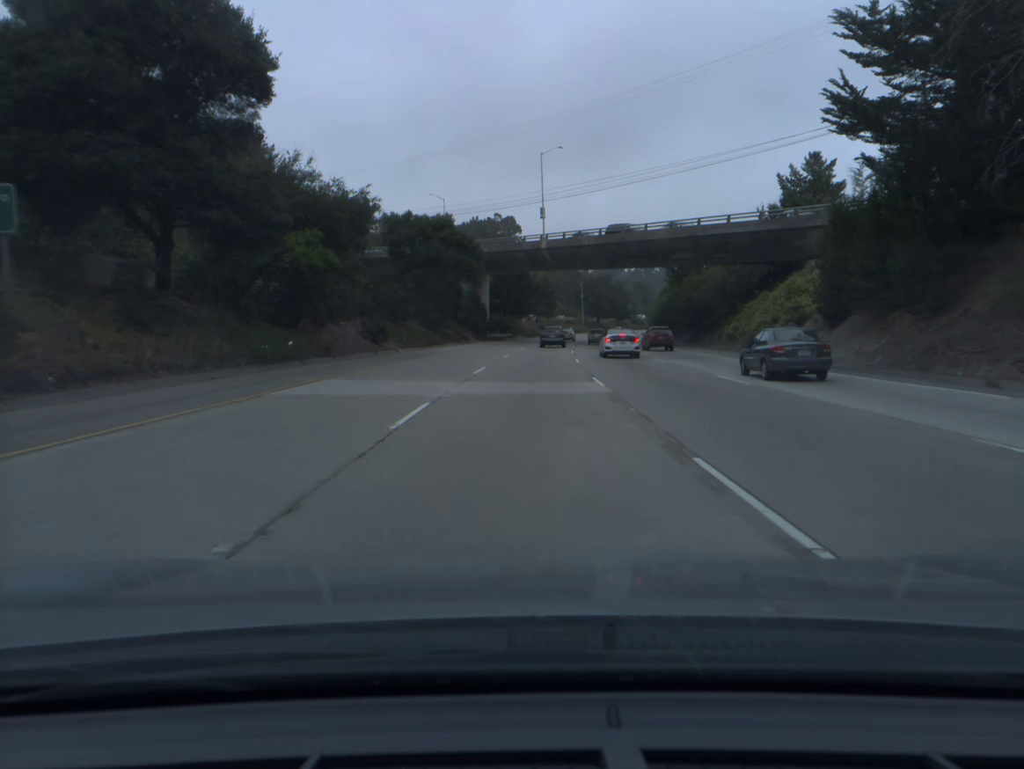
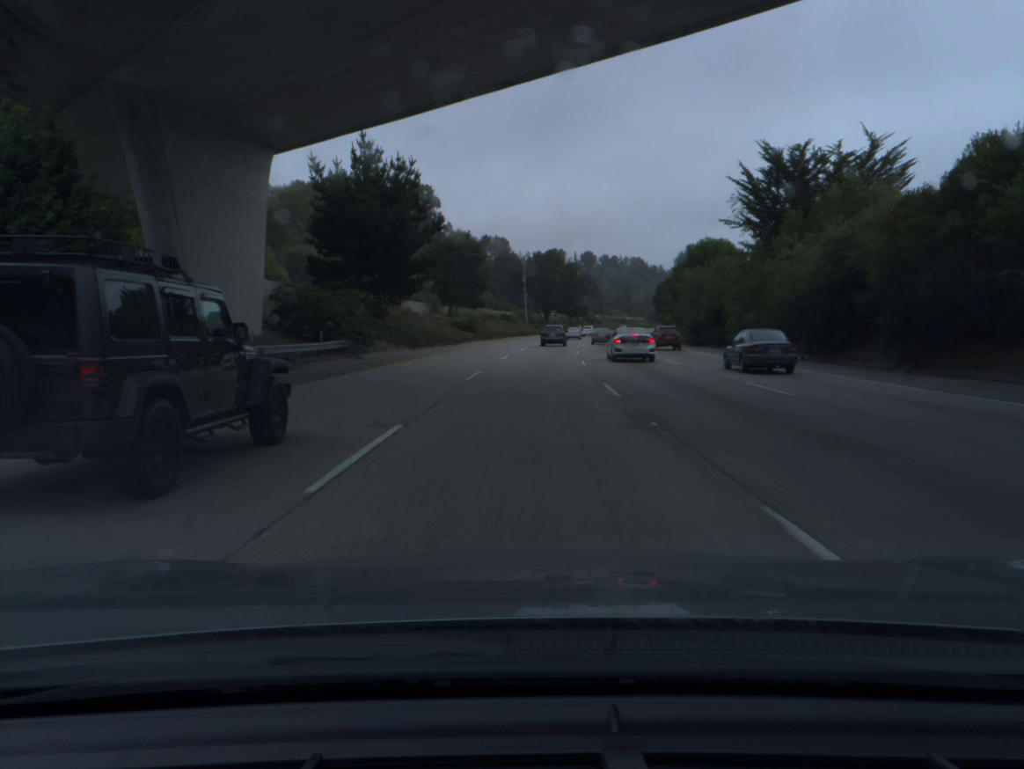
(+3.4, +76.1) m; +5°
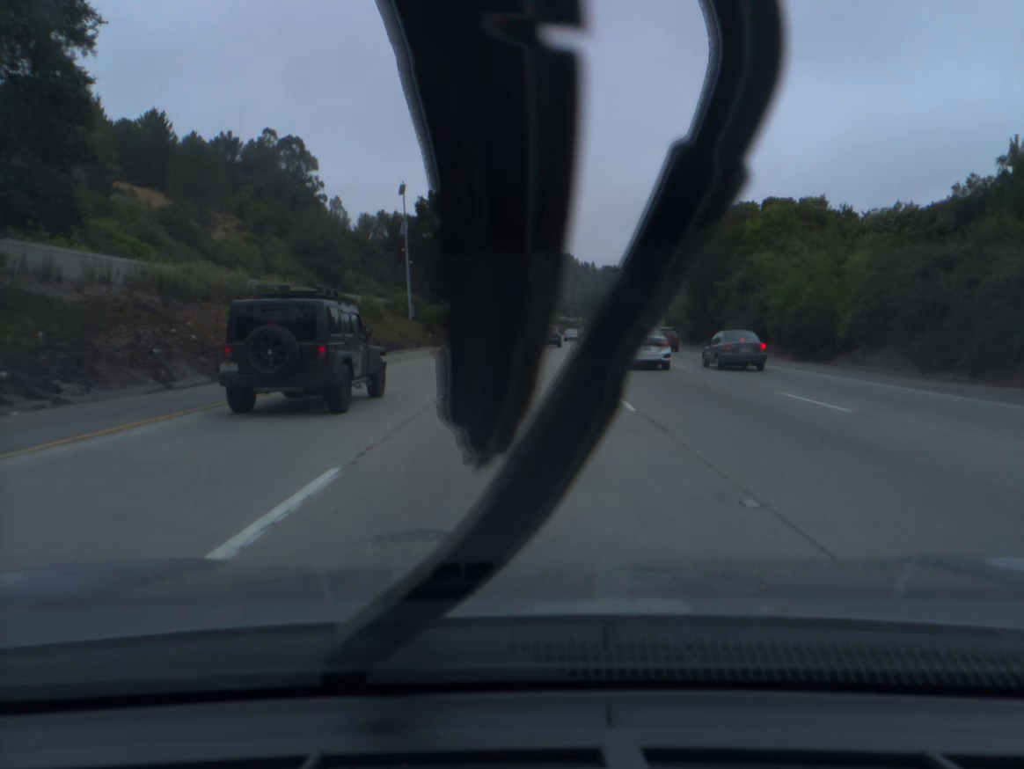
(+3.8, +76.4) m; +6°
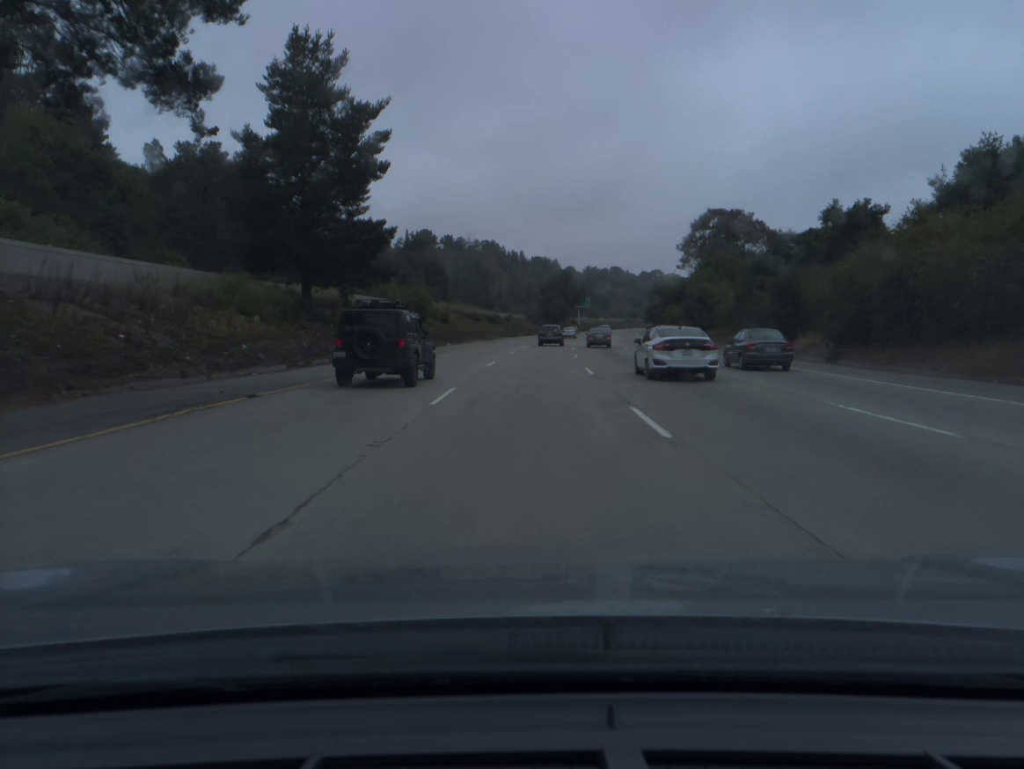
(+3.6, +76.4) m; +6°
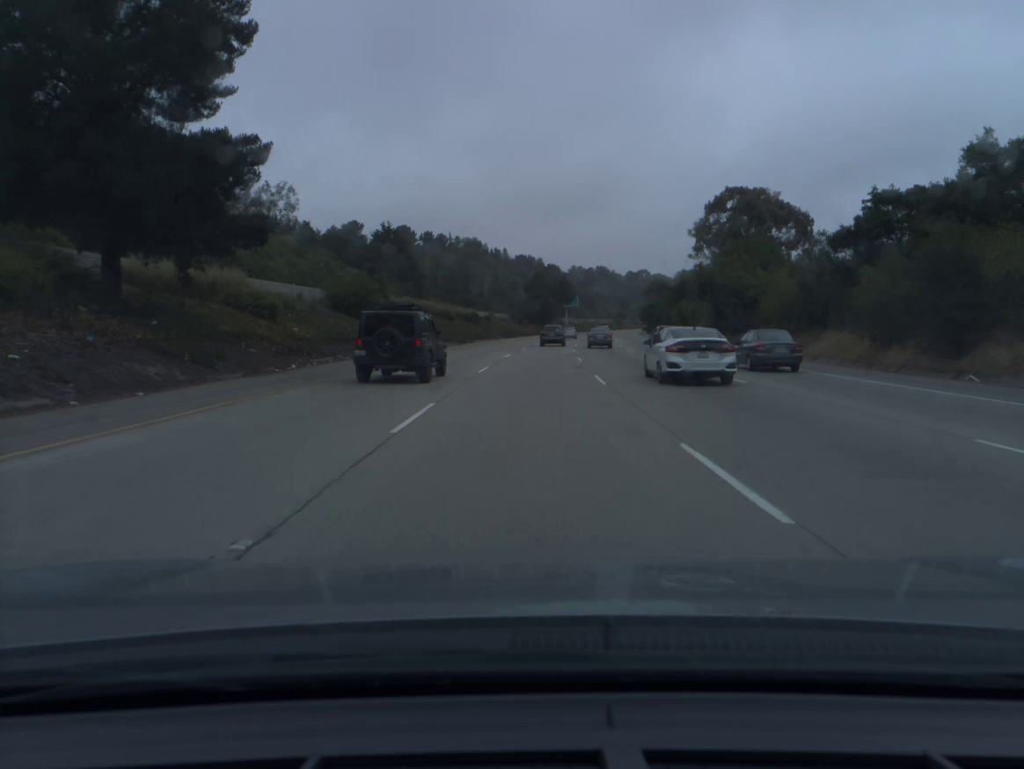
(+0.2, +19.0) m; +1°
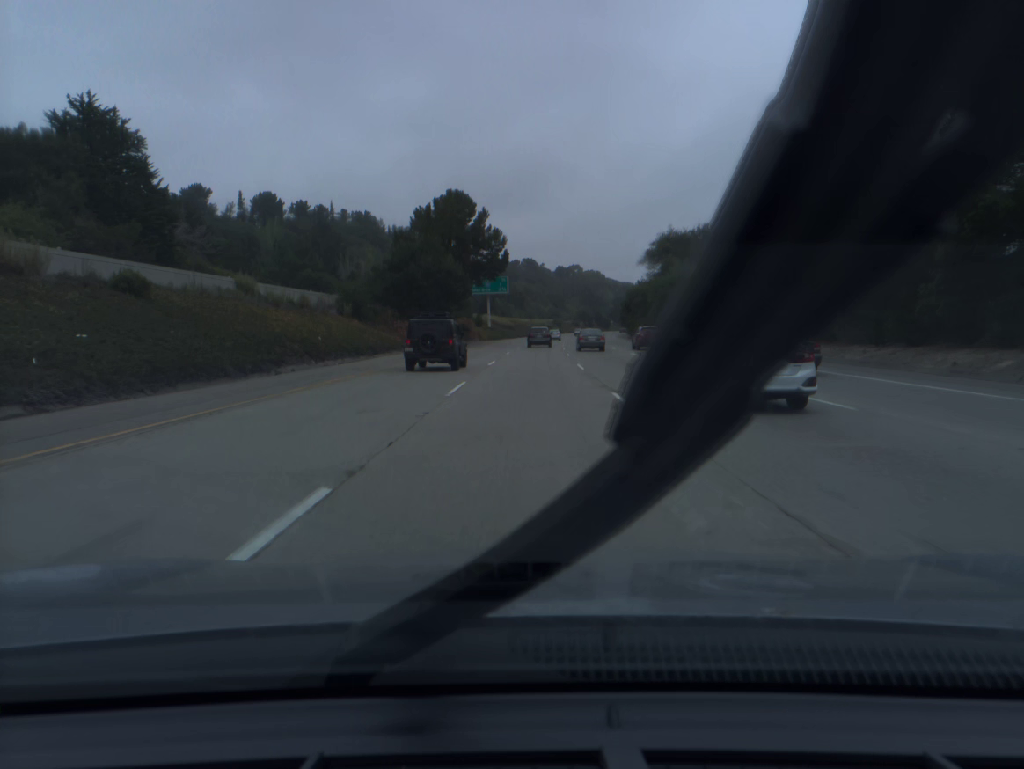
(+5.2, +94.6) m; +6°
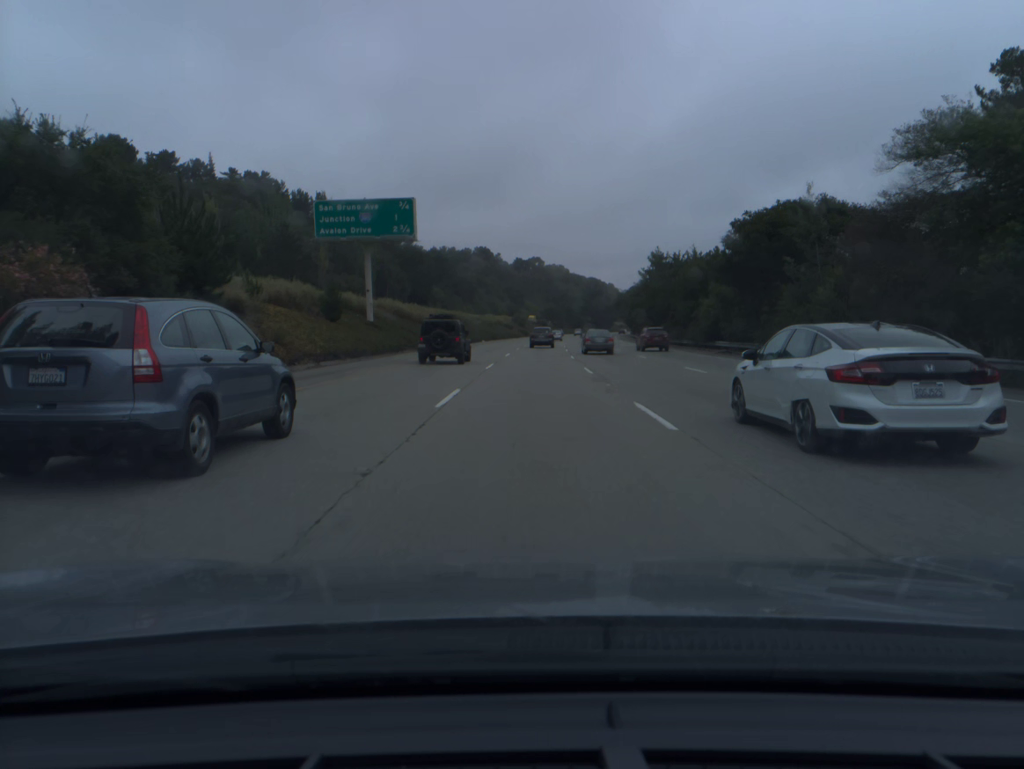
(+1.9, +76.3) m; +3°
